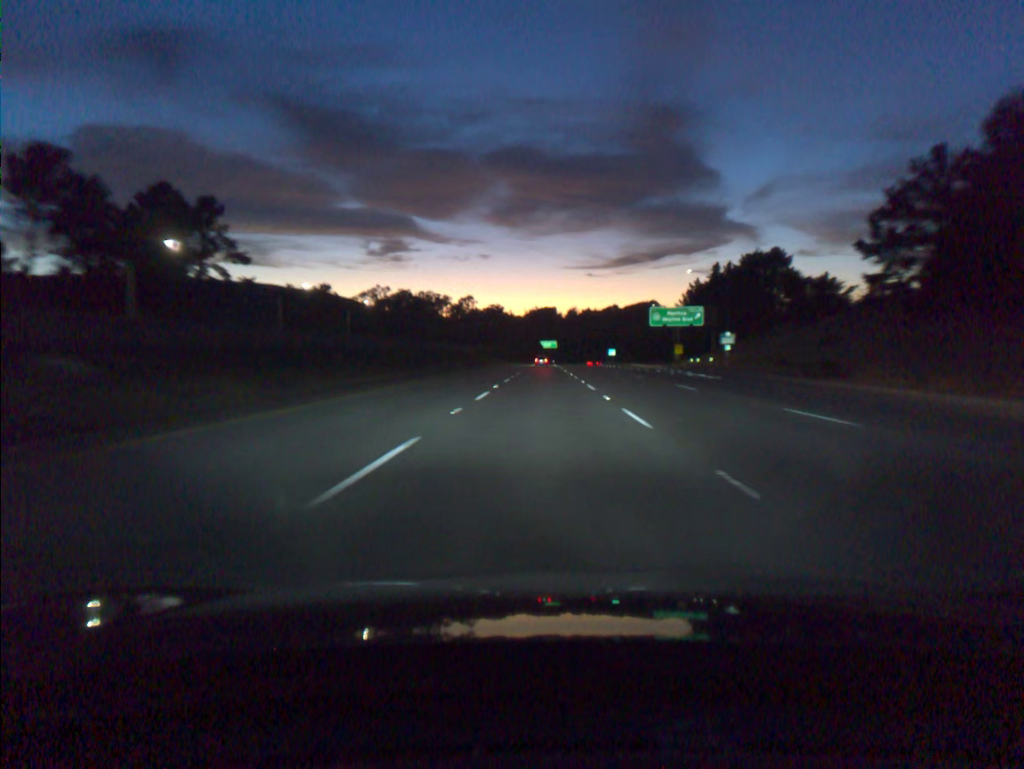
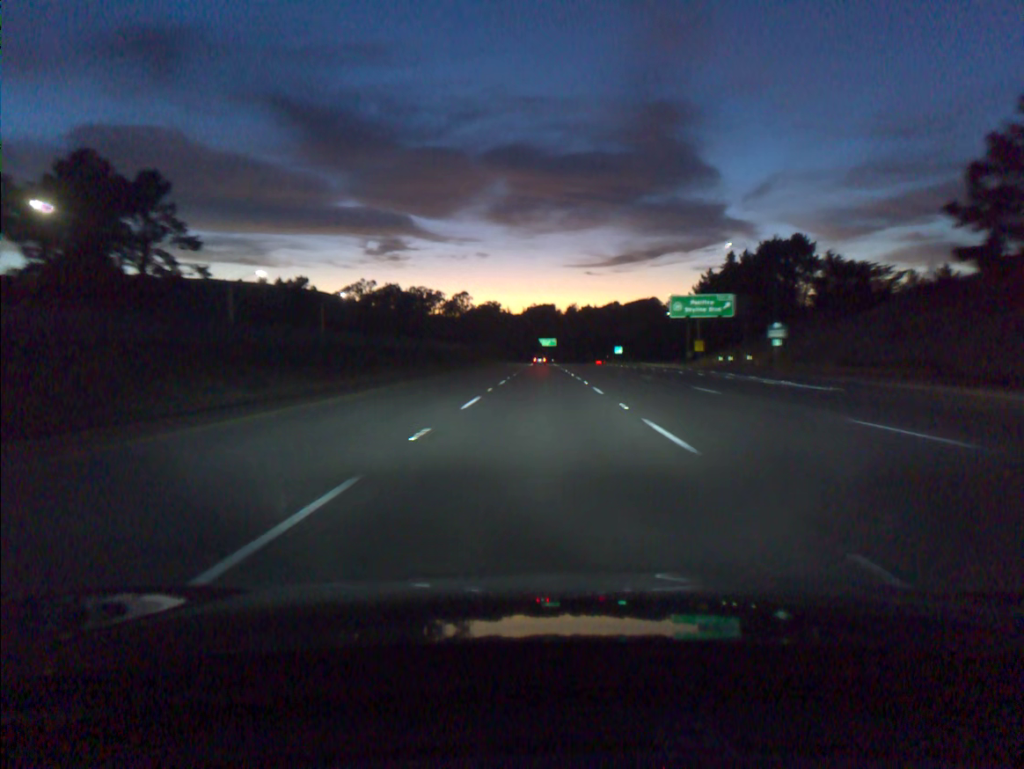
(0.0, +18.4) m; 0°
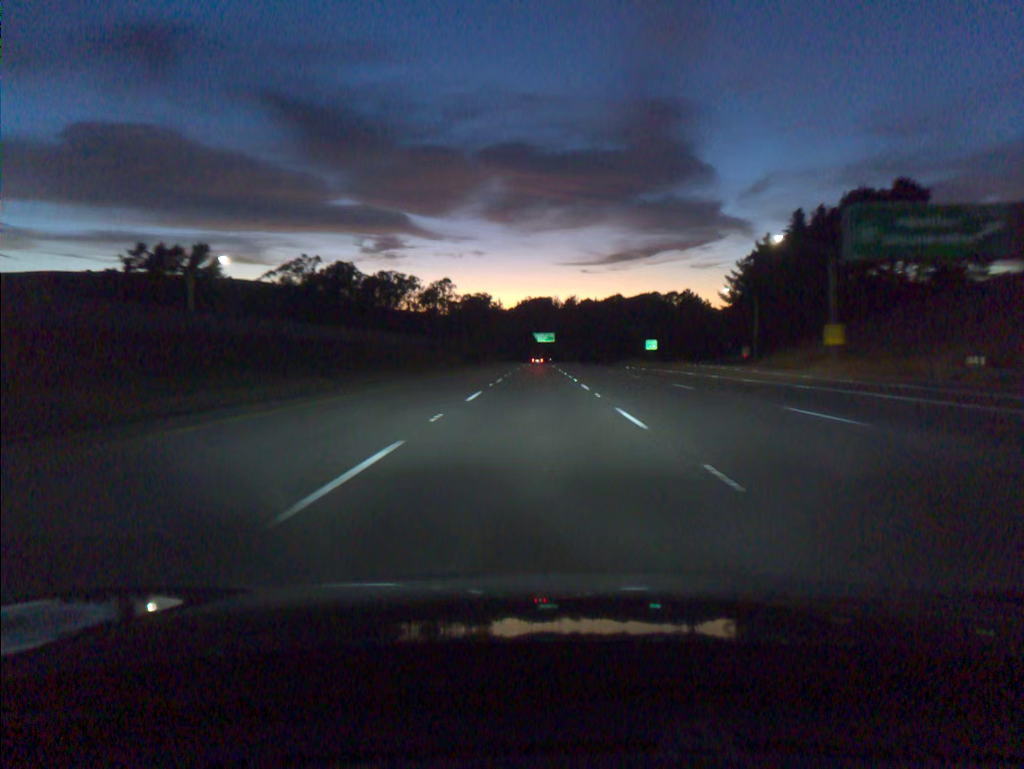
(+0.2, +55.3) m; 0°
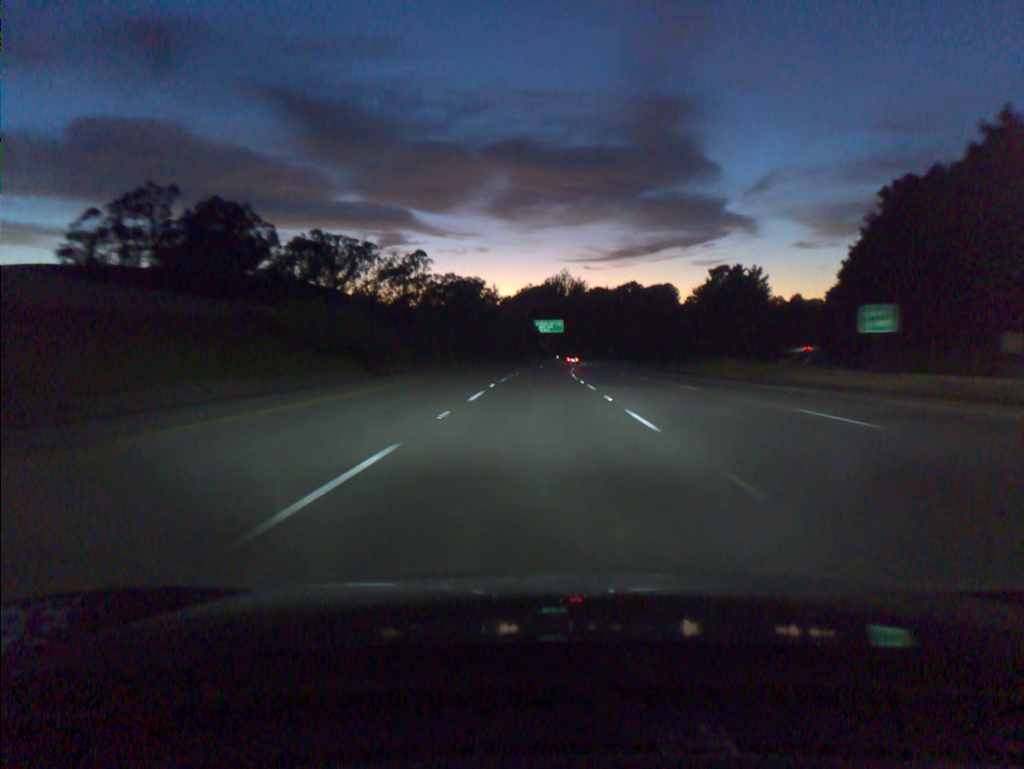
(-0.3, +73.6) m; 0°
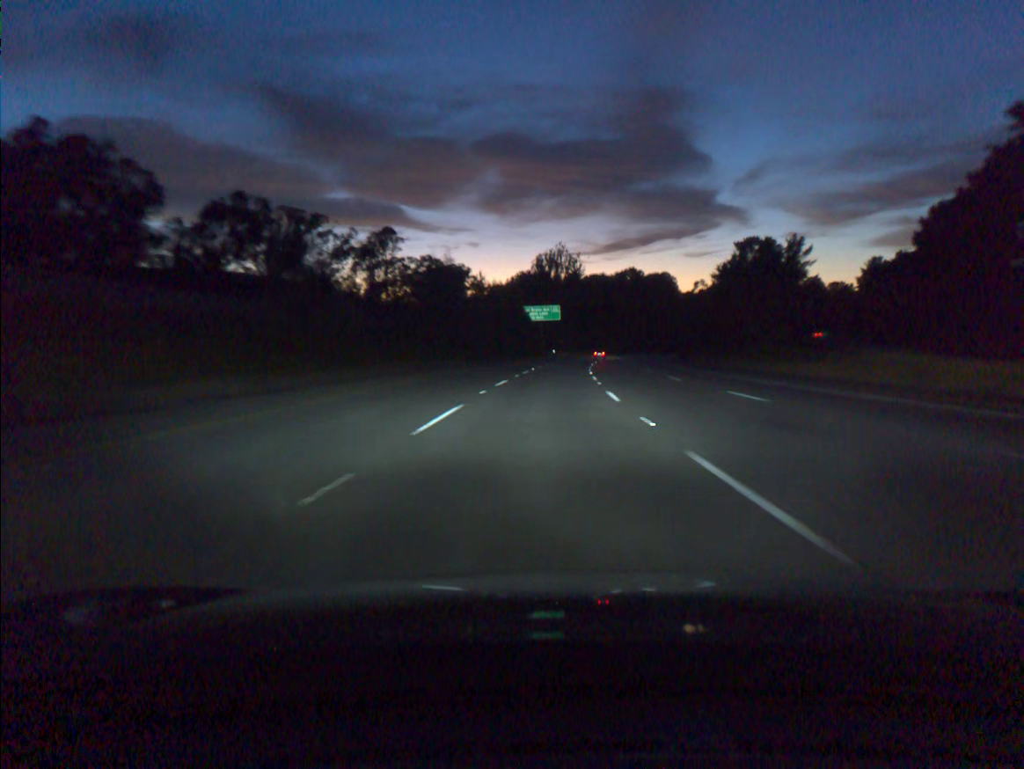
(+0.1, +36.8) m; +1°
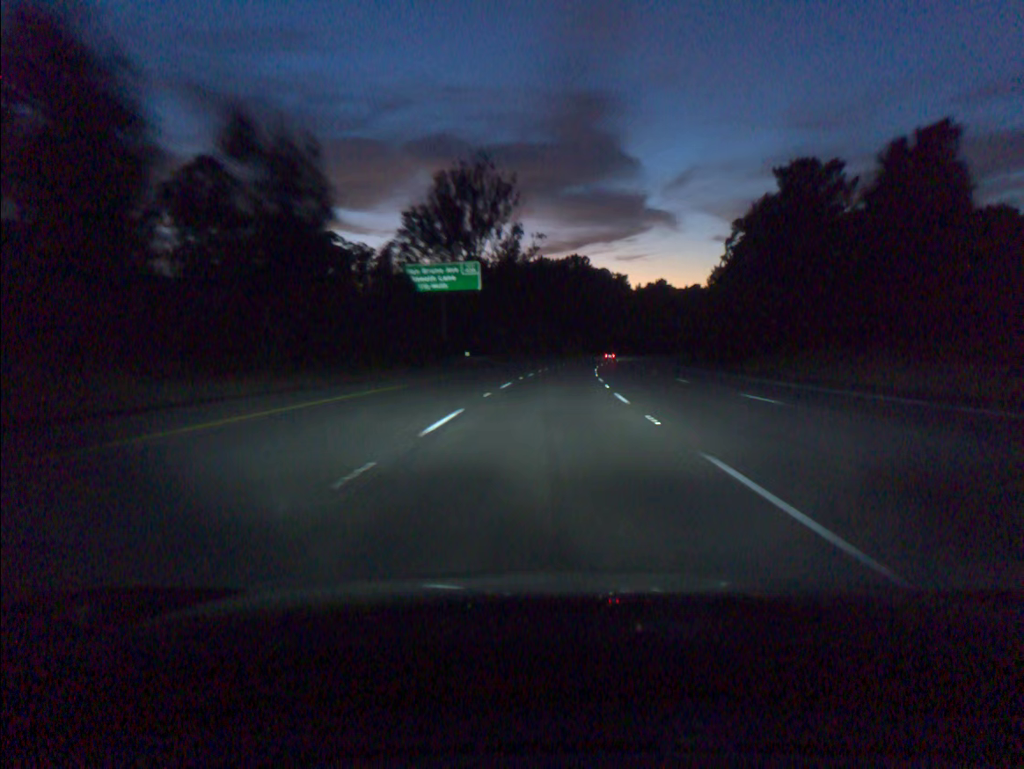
(+2.9, +73.6) m; +5°
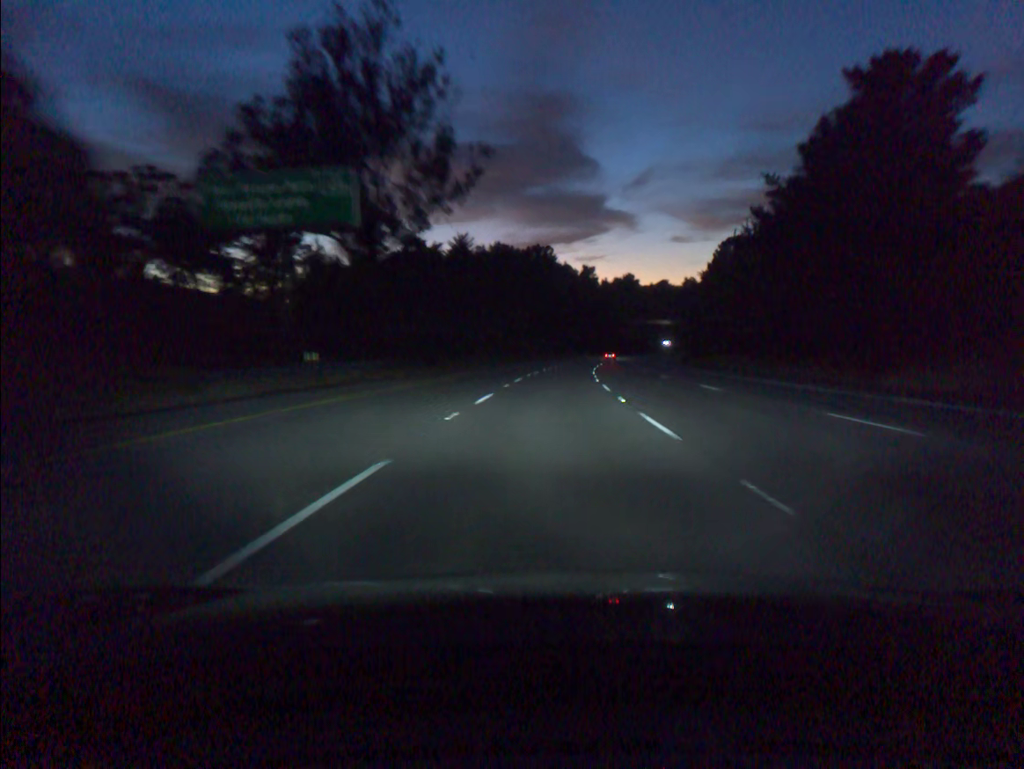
(+0.9, +36.9) m; +3°
